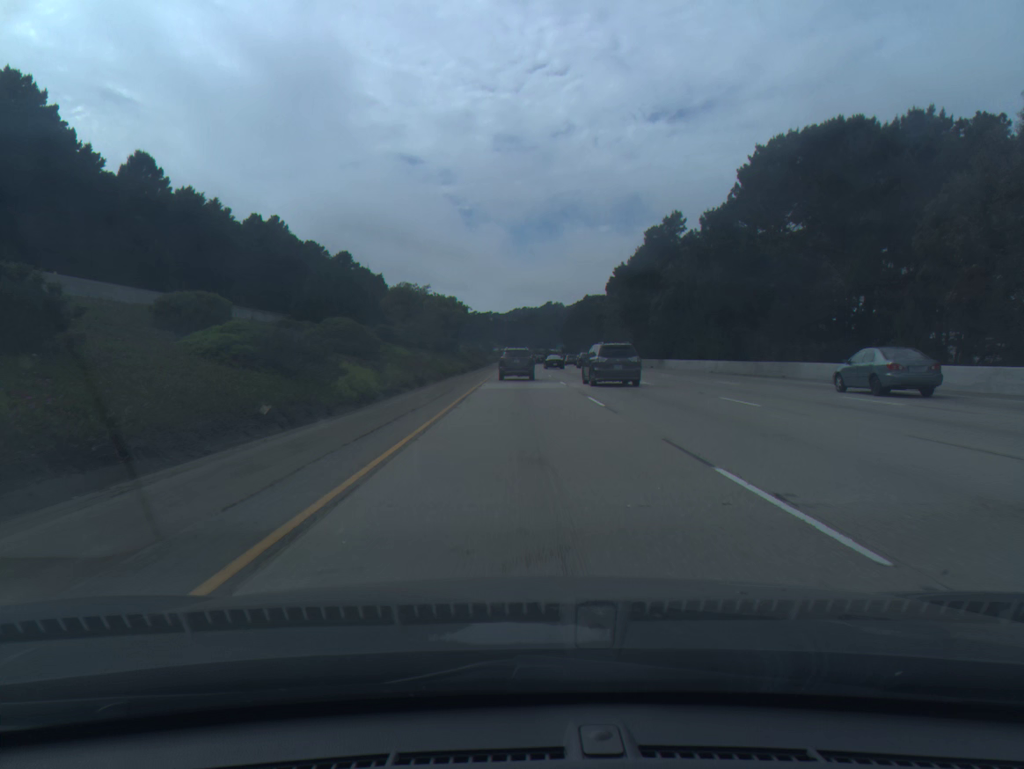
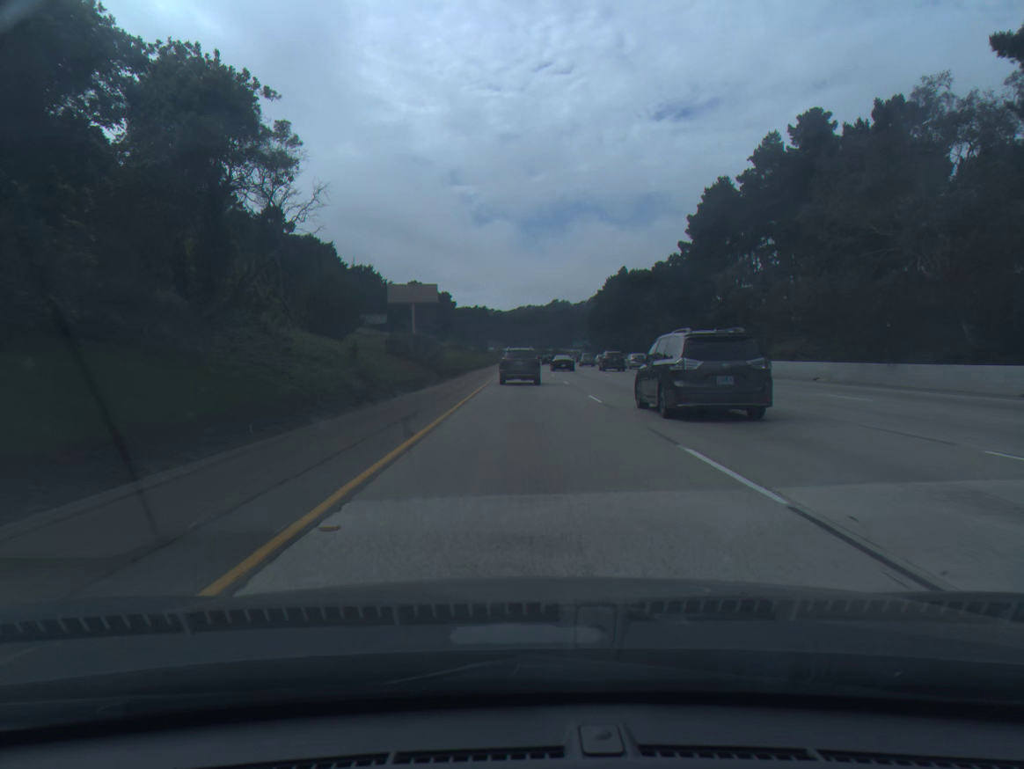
(-0.2, +85.7) m; 0°
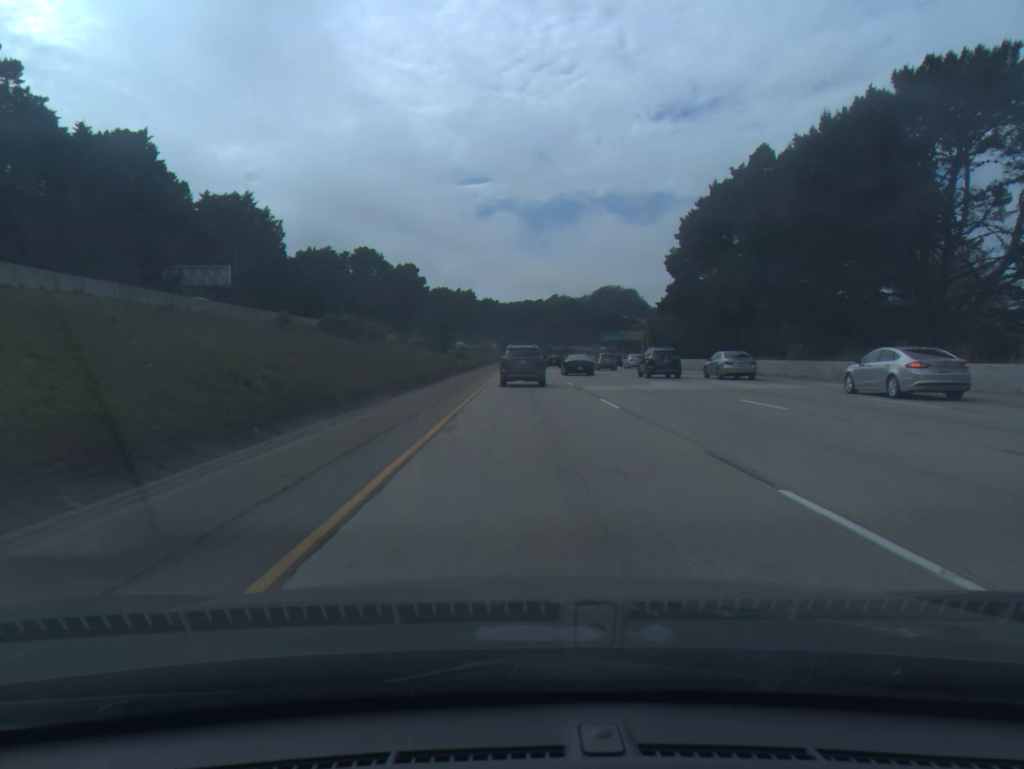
(0.0, +105.5) m; 0°
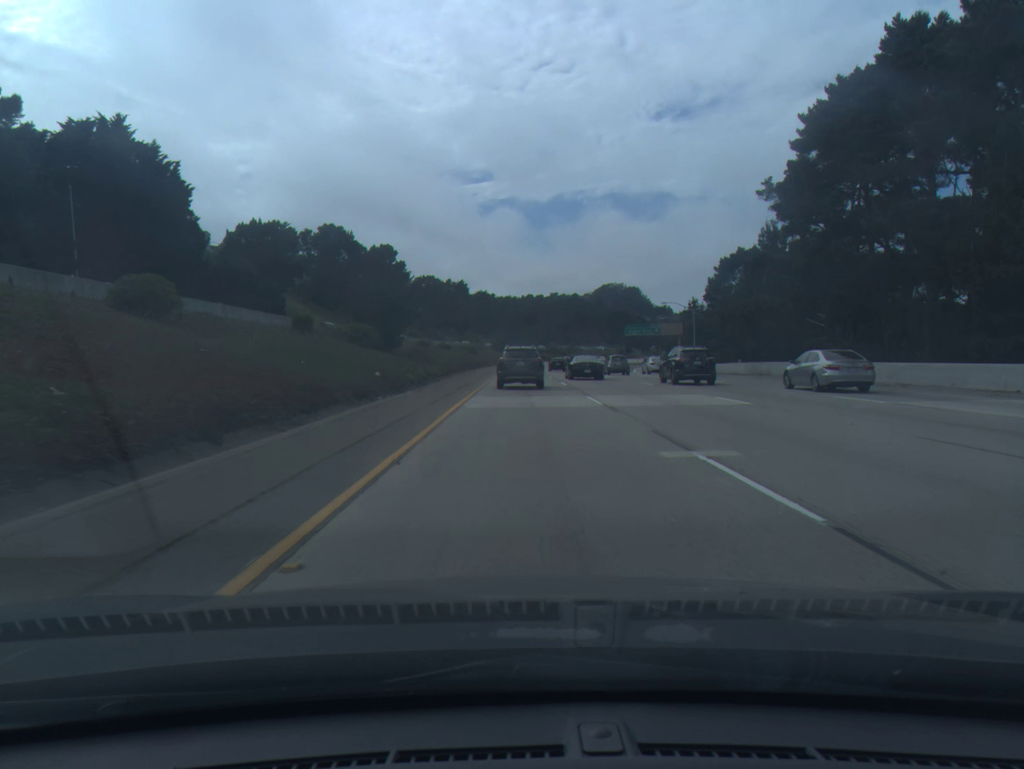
(0.0, +41.6) m; 0°
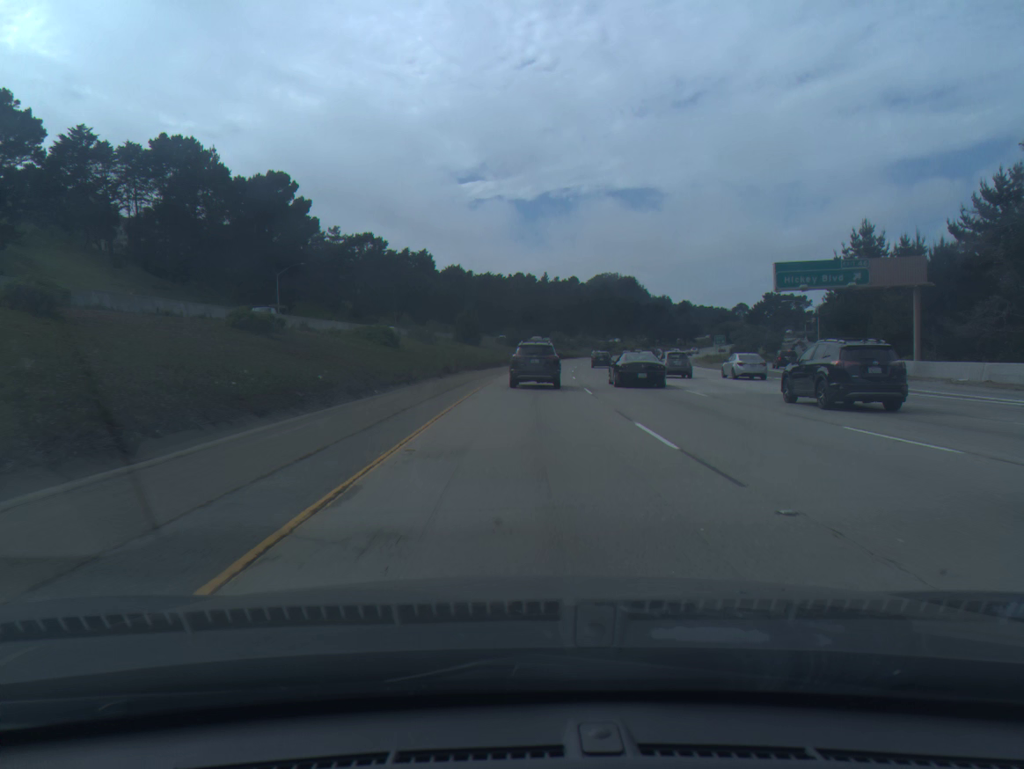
(0.0, +82.7) m; +1°
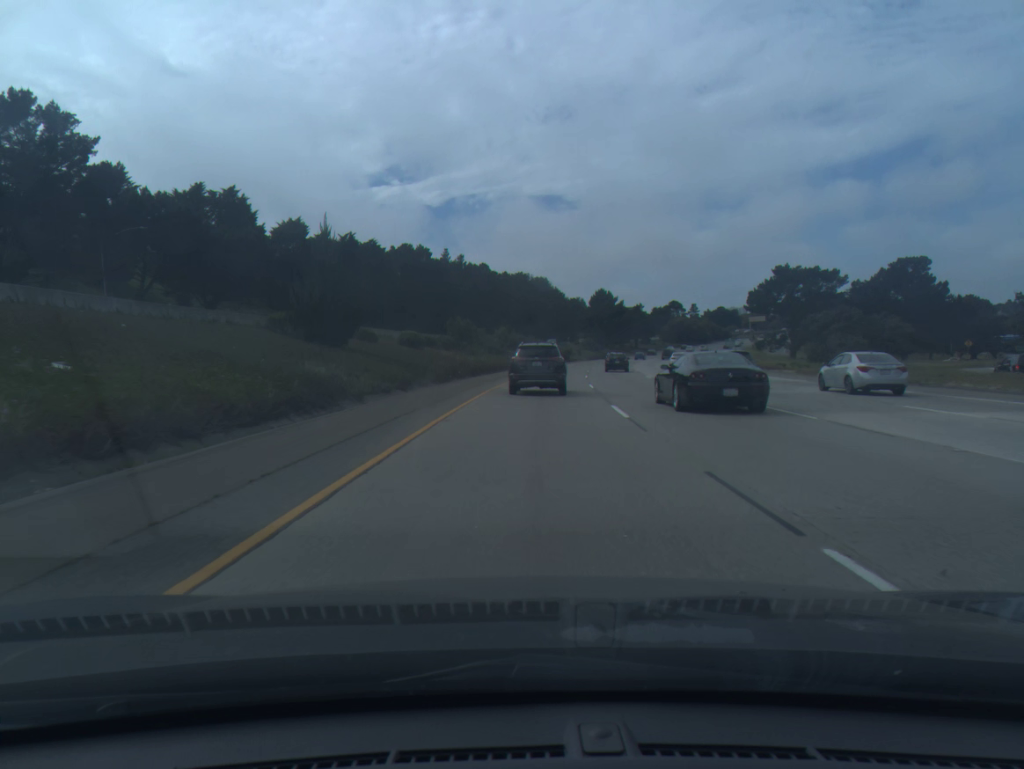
(+4.5, +82.4) m; +6°
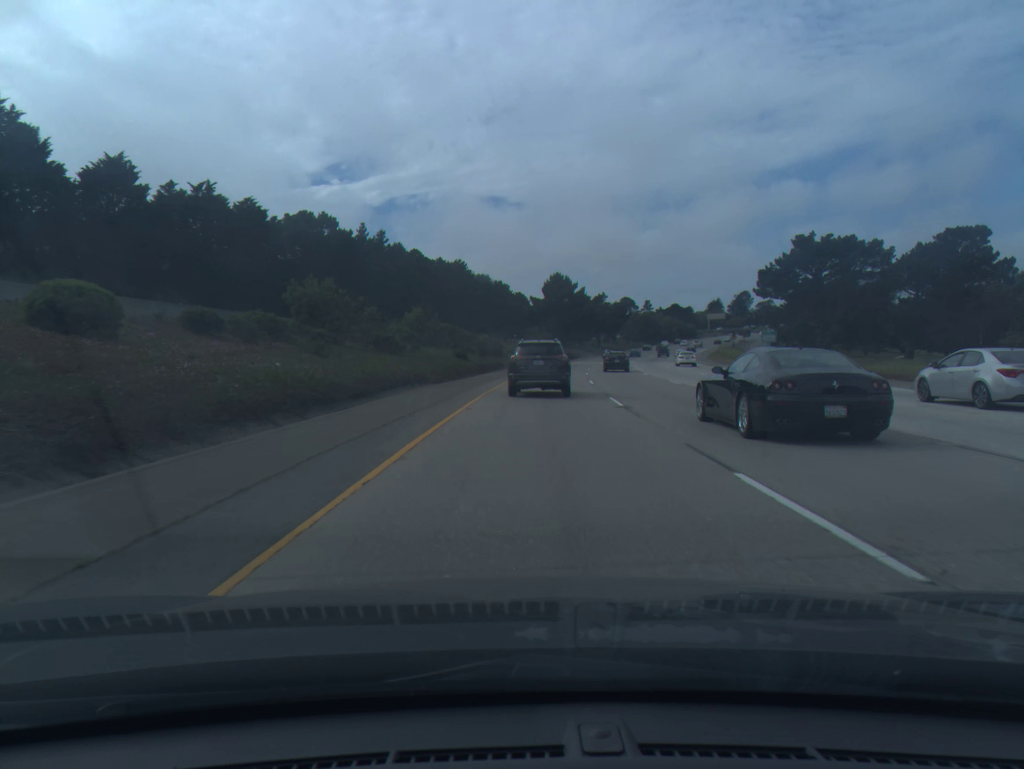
(+1.5, +41.0) m; +4°
